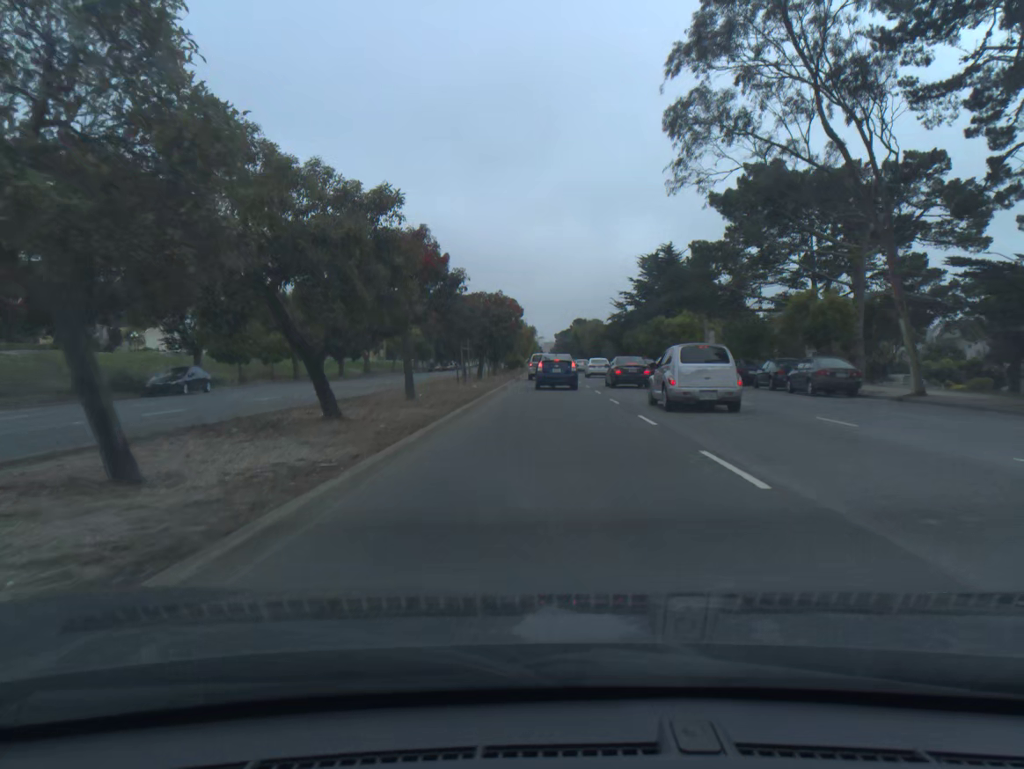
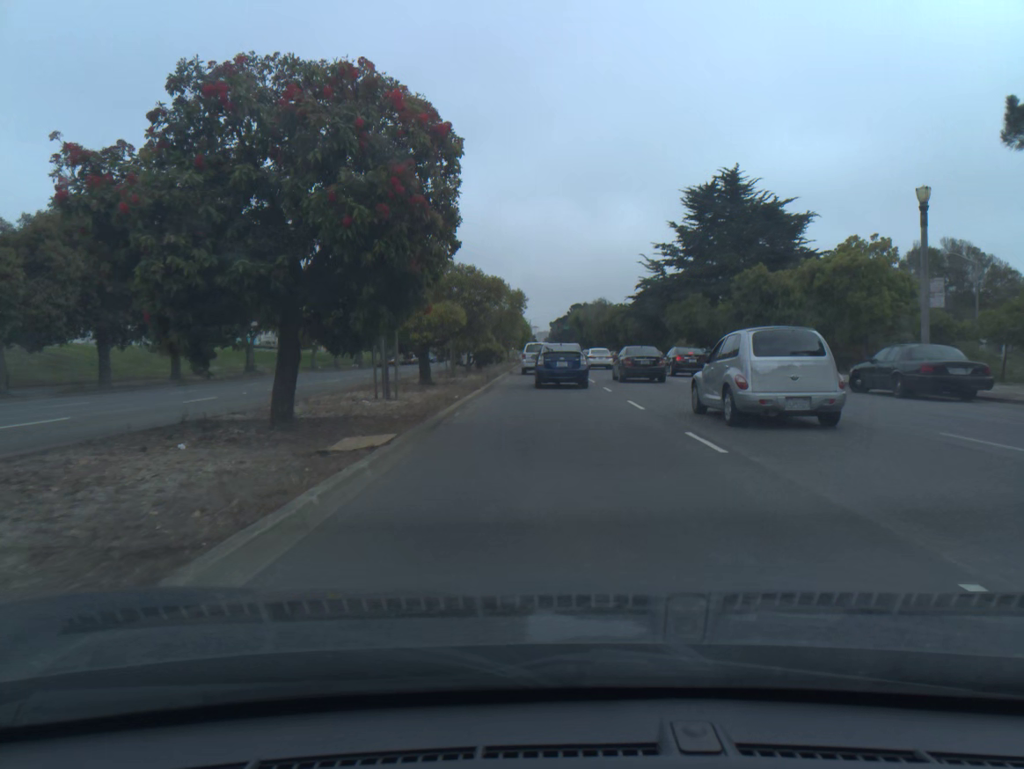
(0.0, +34.4) m; +1°
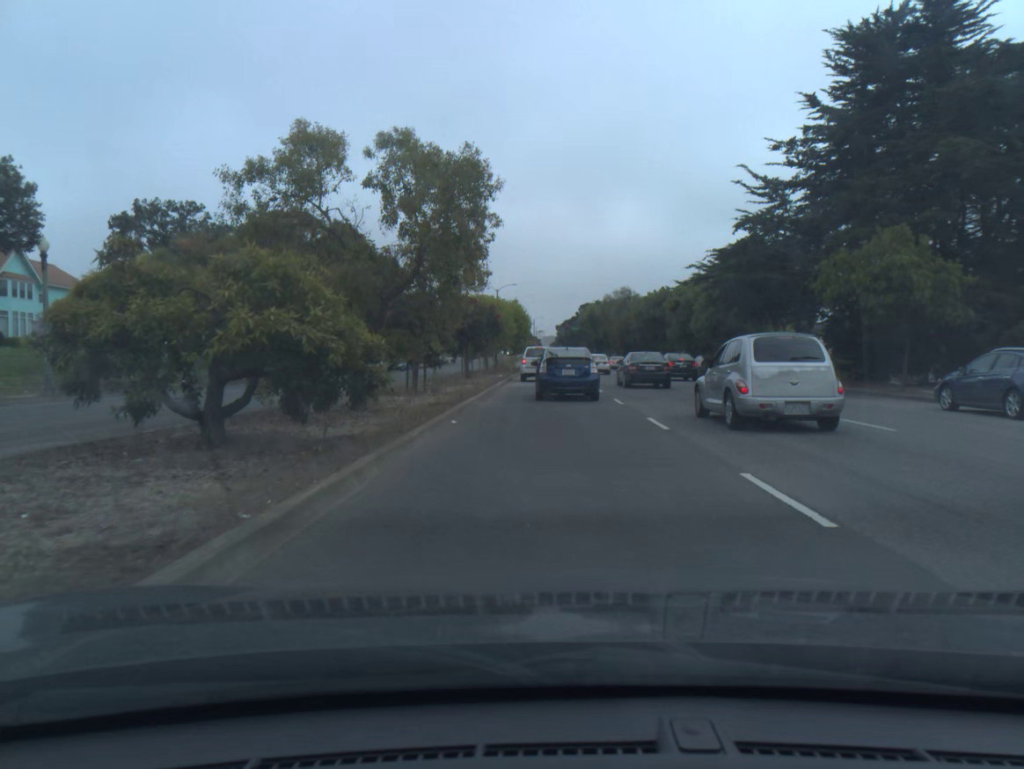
(0.0, +32.4) m; 0°
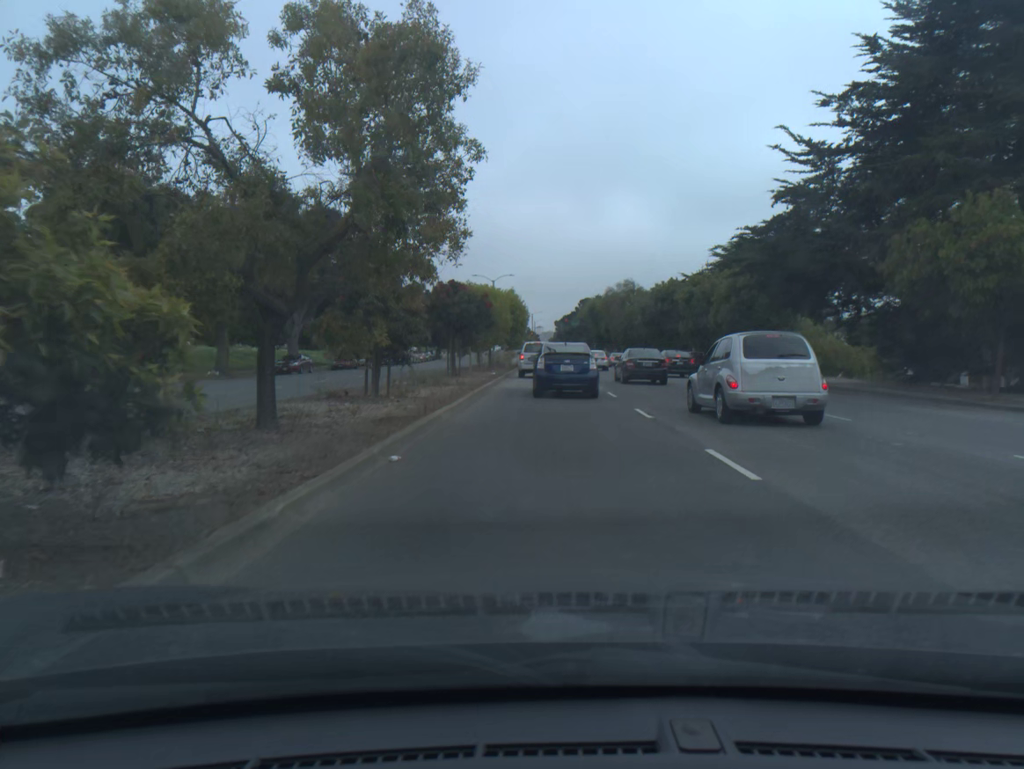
(0.0, +5.4) m; 0°
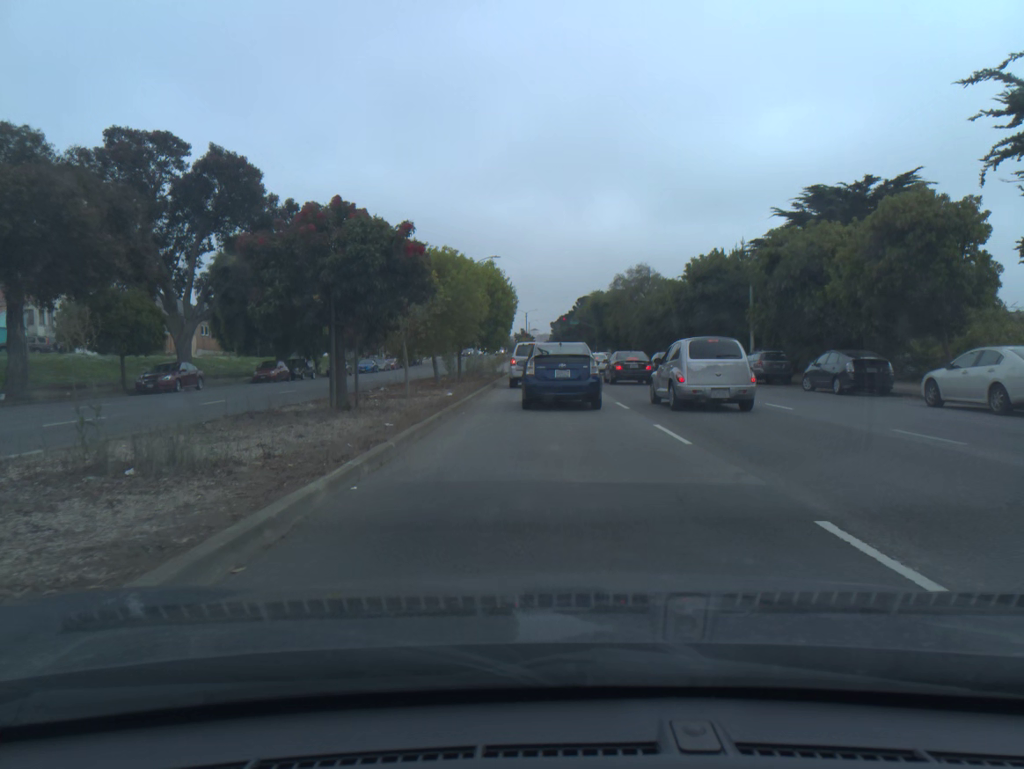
(0.0, +18.7) m; 0°
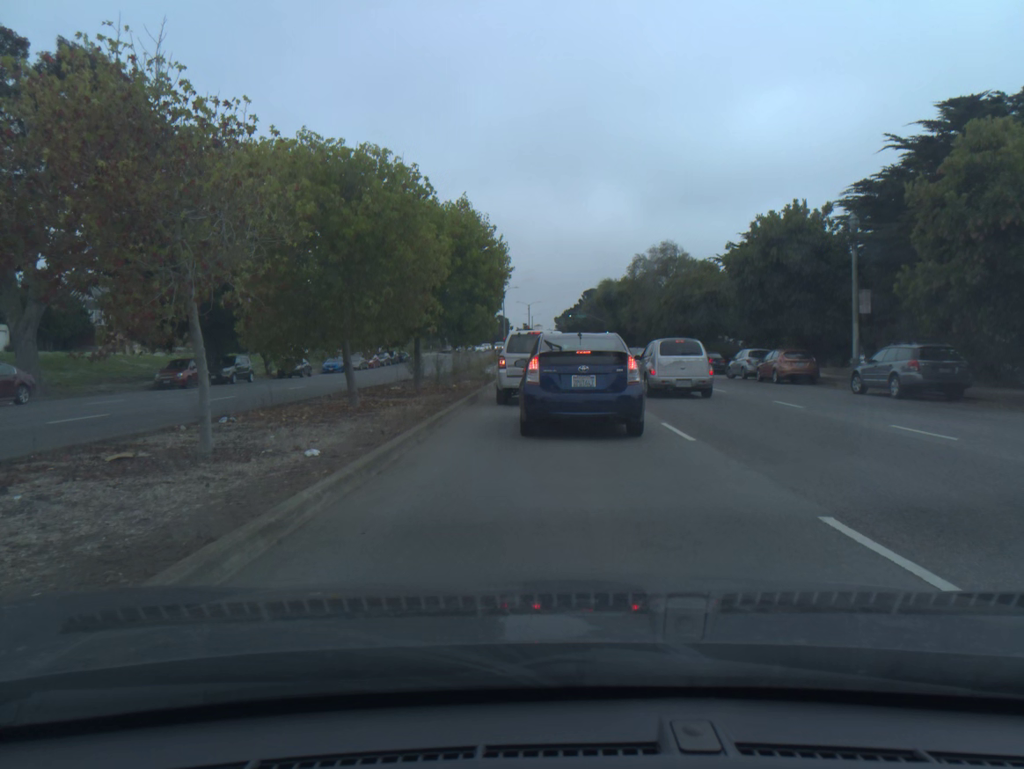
(-0.1, +14.5) m; 0°
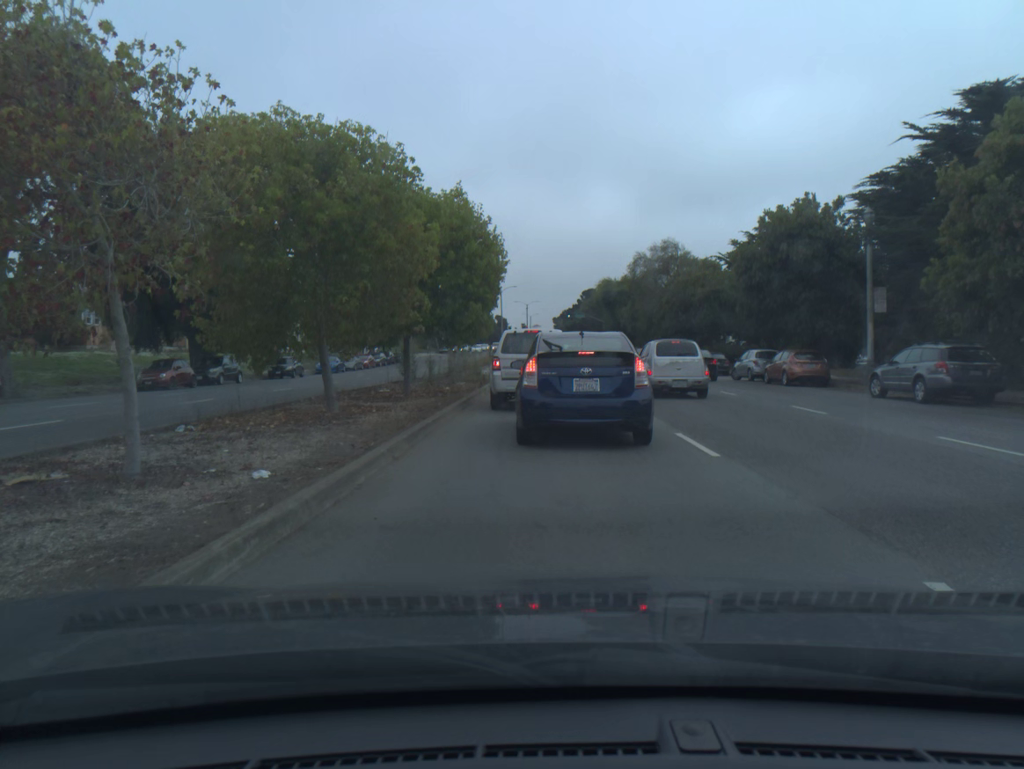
(0.0, +1.6) m; 0°
